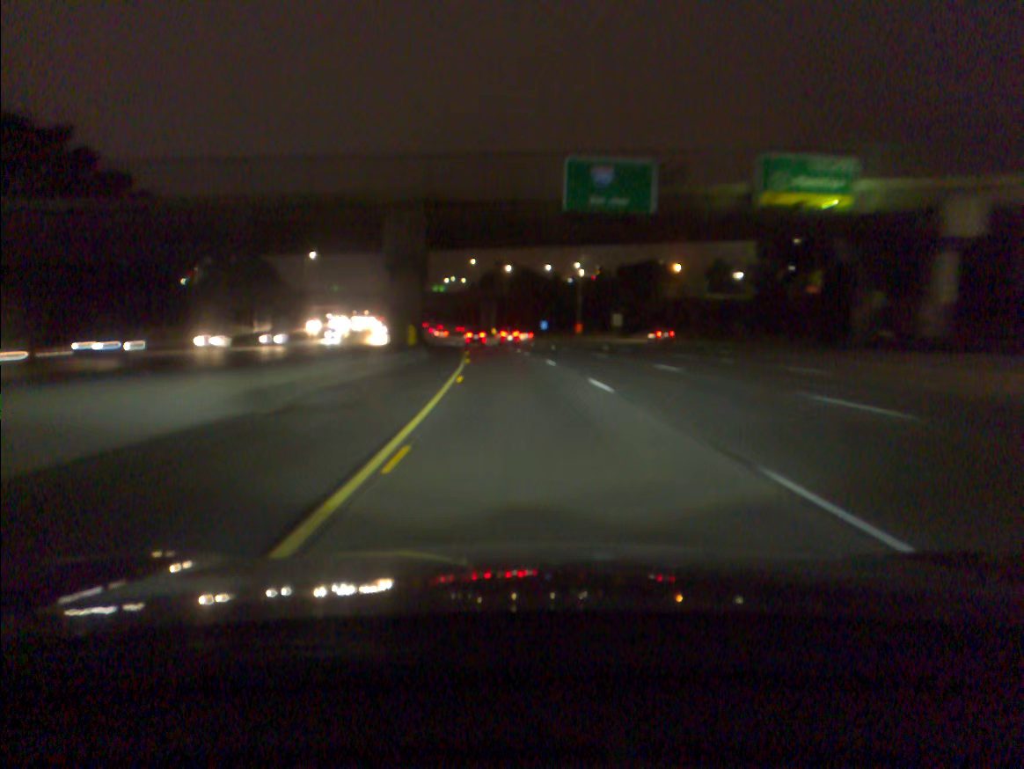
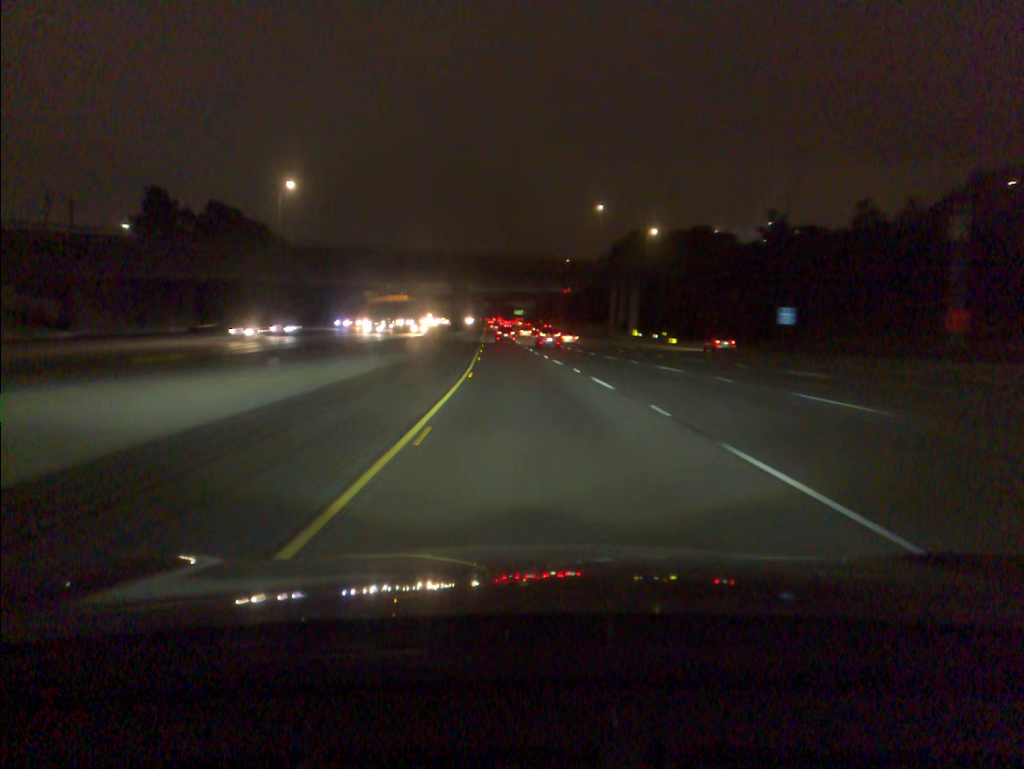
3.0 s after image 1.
(-7.4, +99.6) m; -8°
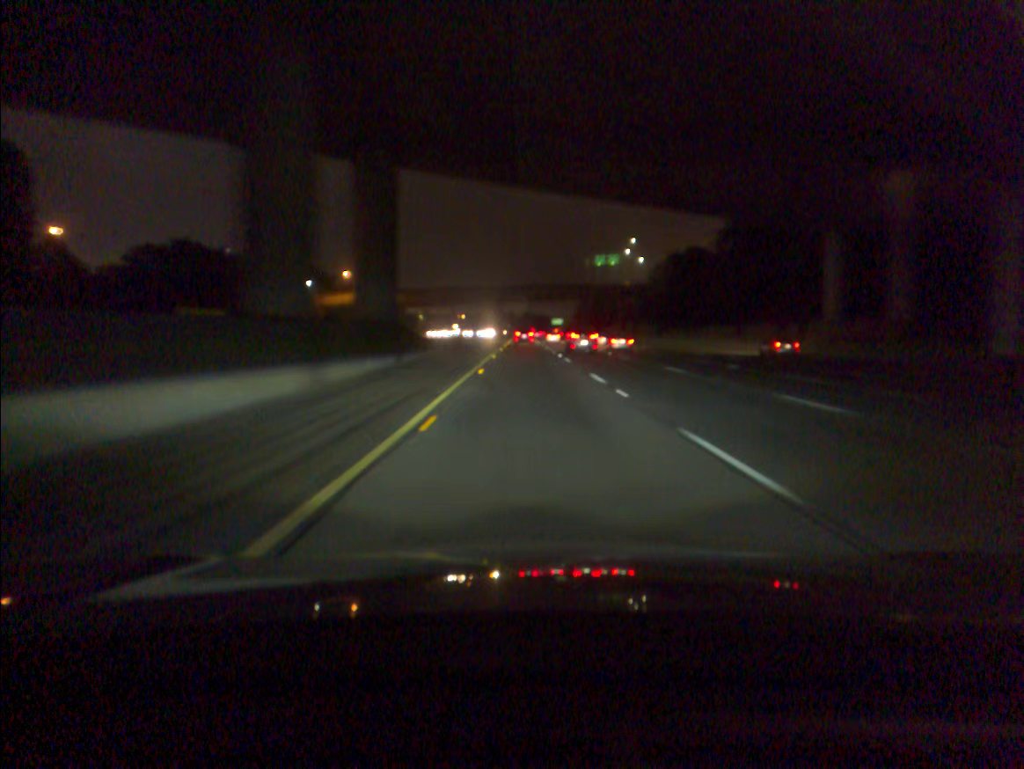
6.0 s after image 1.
(-3.2, +100.7) m; -2°
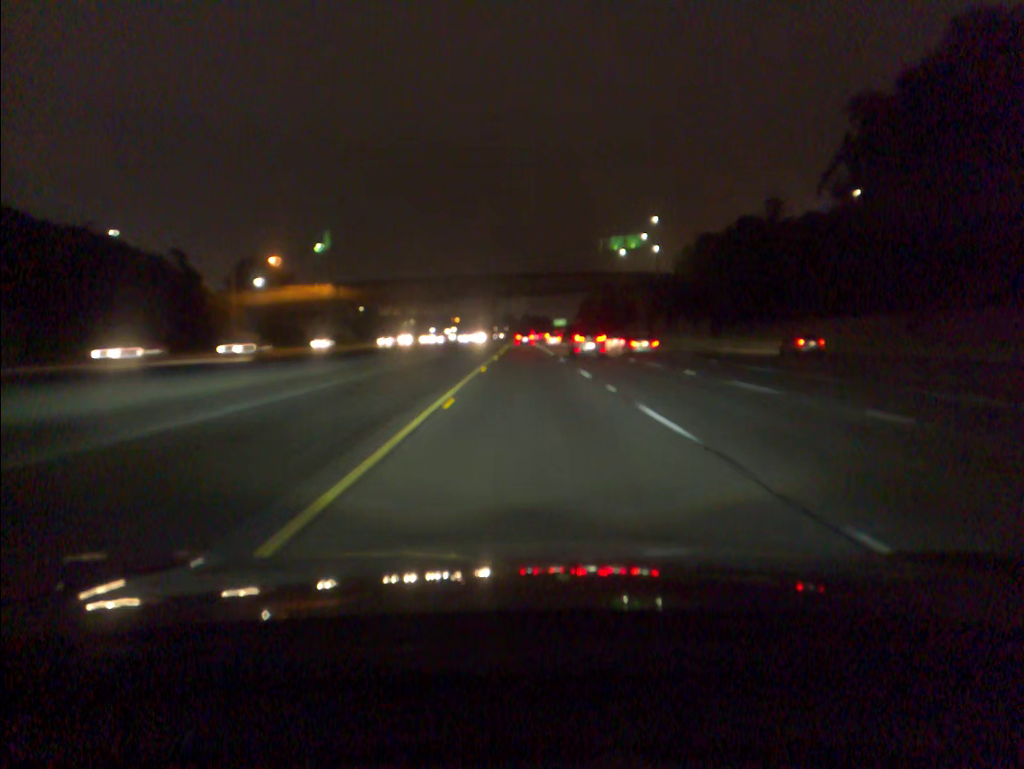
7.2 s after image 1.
(-0.1, +40.2) m; 0°
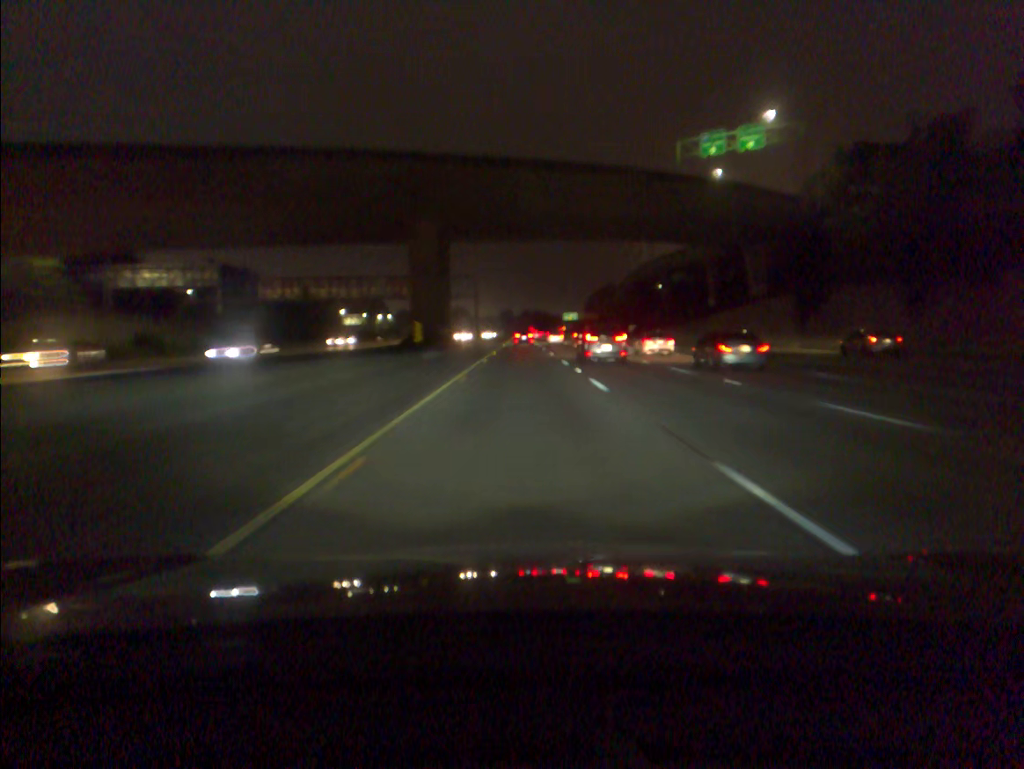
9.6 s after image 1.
(+0.3, +80.1) m; 0°
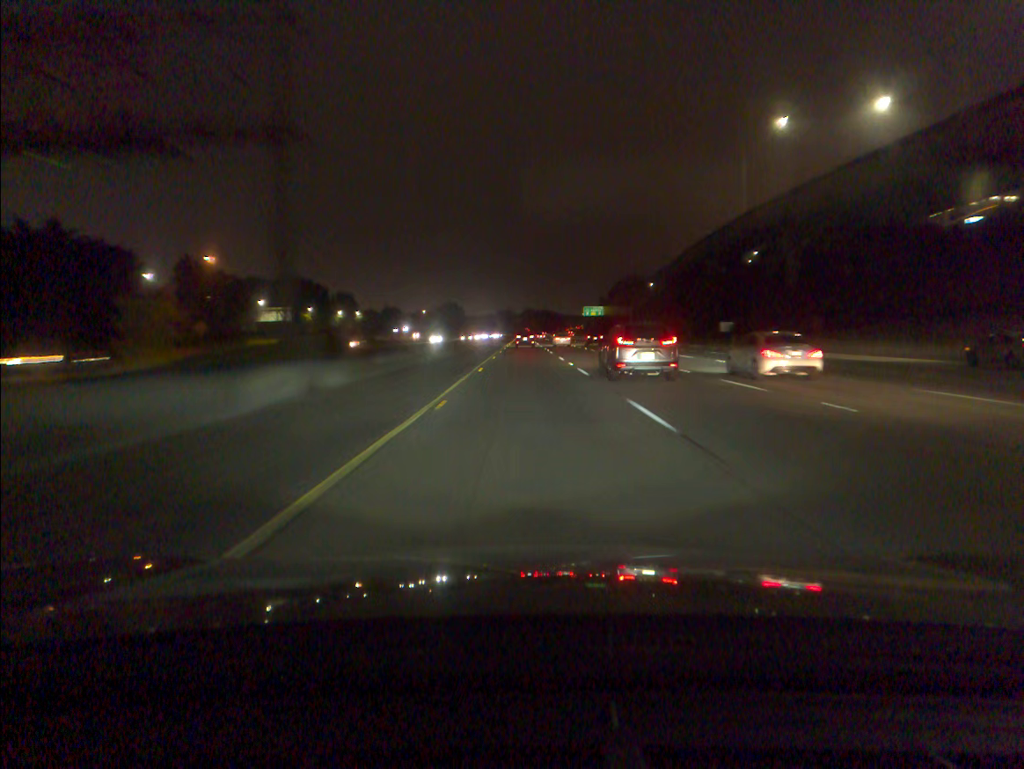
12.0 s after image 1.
(-0.1, +79.7) m; 0°
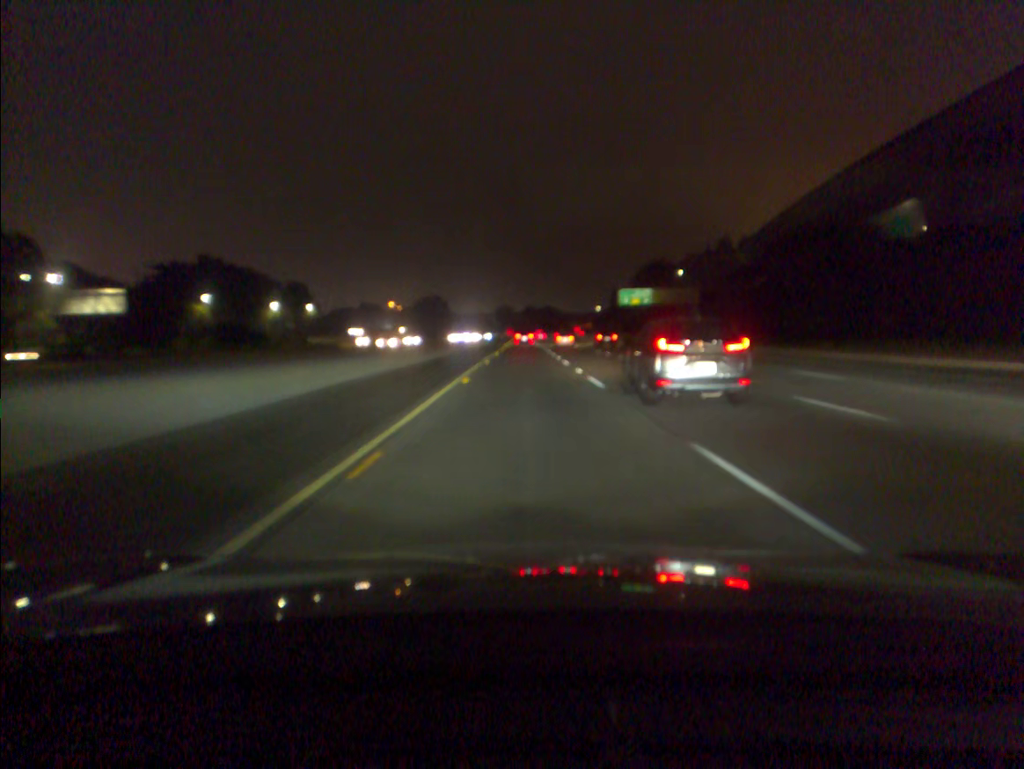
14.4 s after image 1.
(+0.1, +79.7) m; 0°
